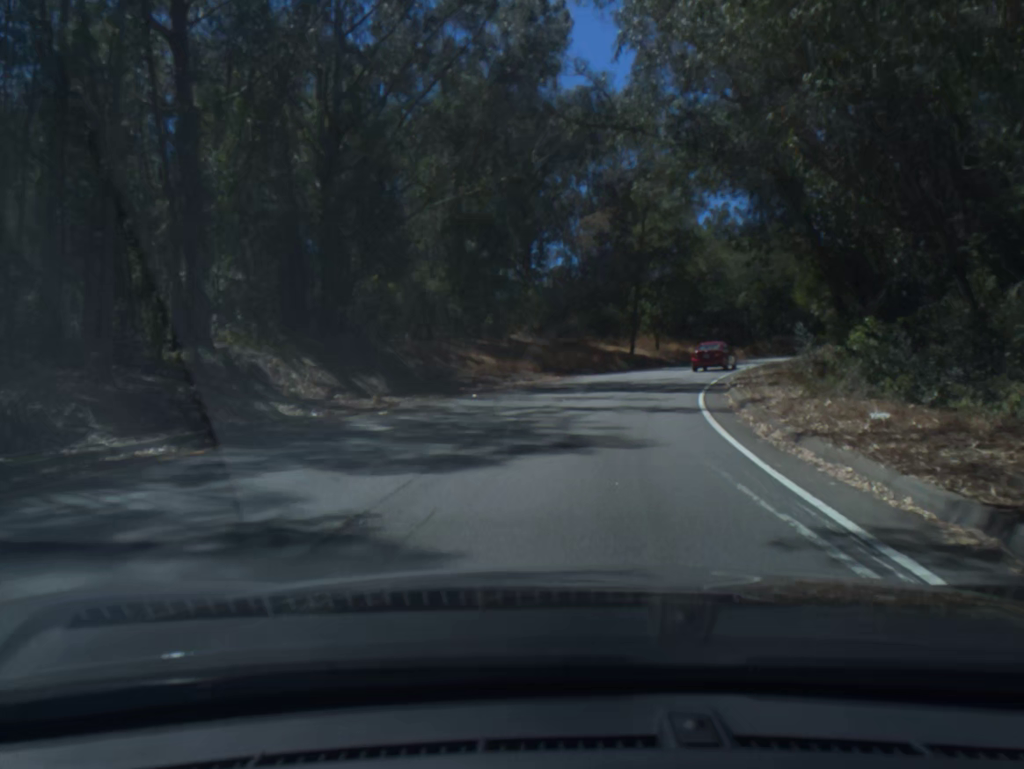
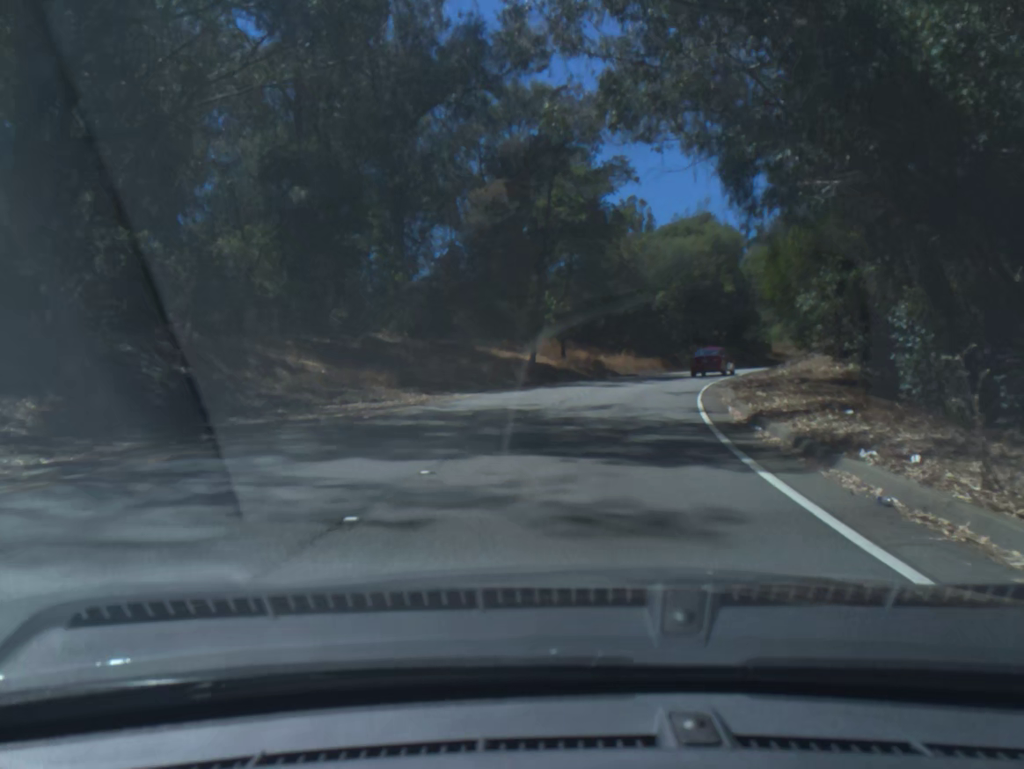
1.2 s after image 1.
(+1.0, +14.6) m; +8°
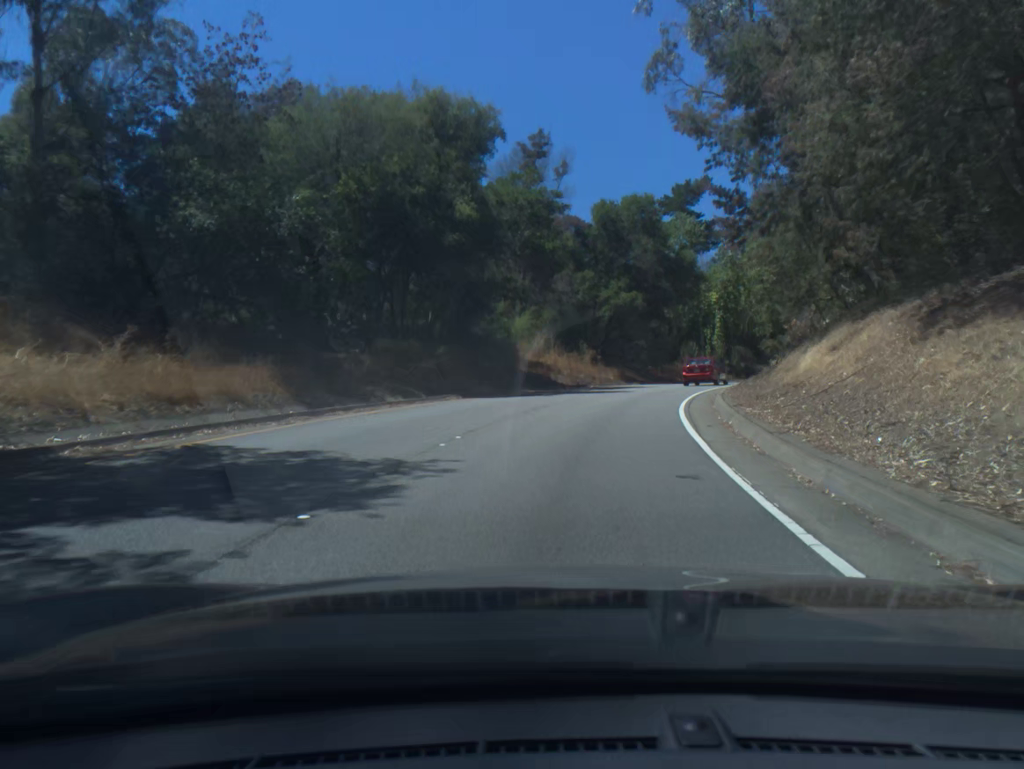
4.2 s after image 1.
(+7.5, +39.2) m; +21°
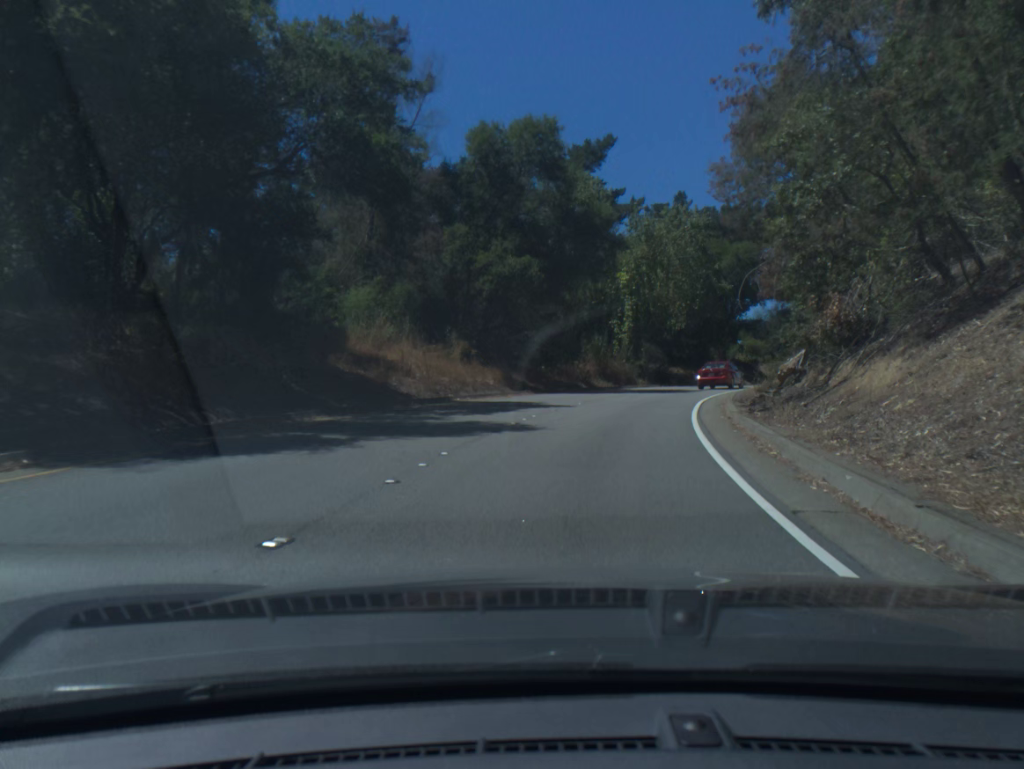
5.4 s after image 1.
(+1.3, +17.4) m; +9°
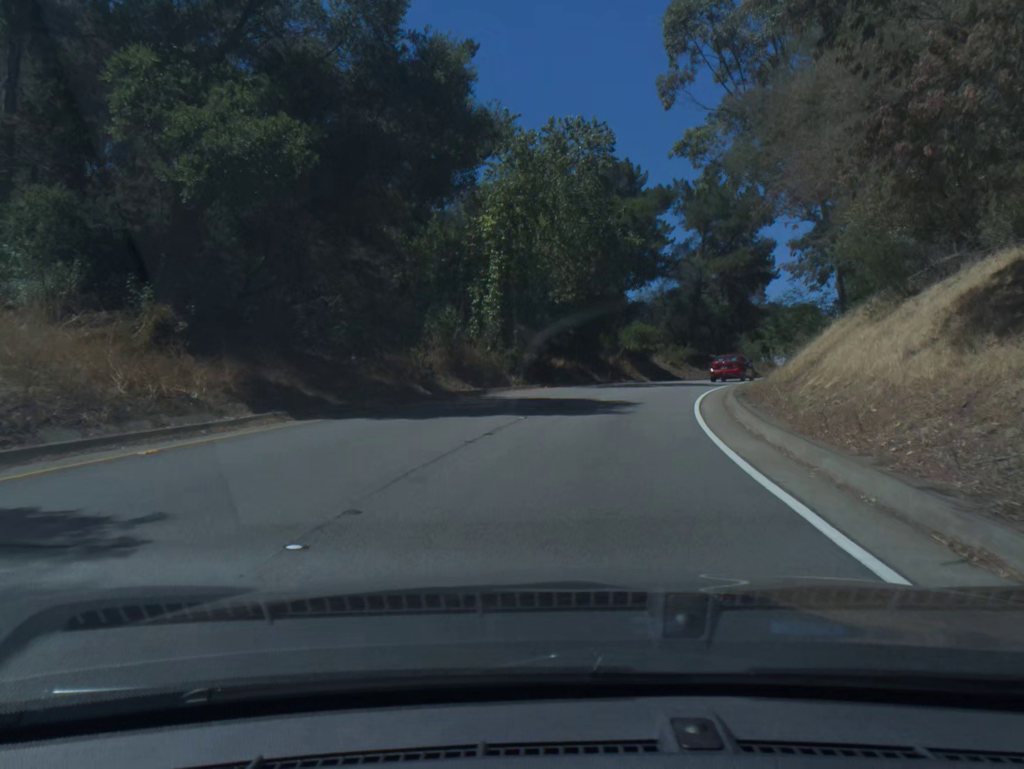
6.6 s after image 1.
(+1.6, +18.2) m; +10°
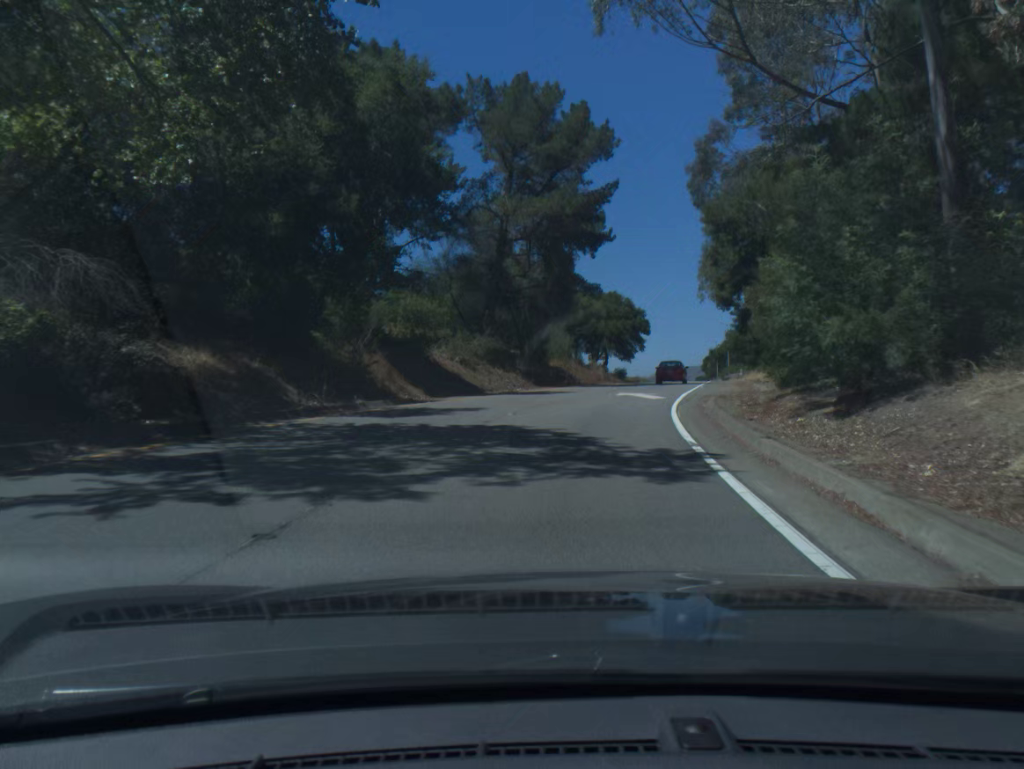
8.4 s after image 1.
(+3.7, +27.0) m; +15°
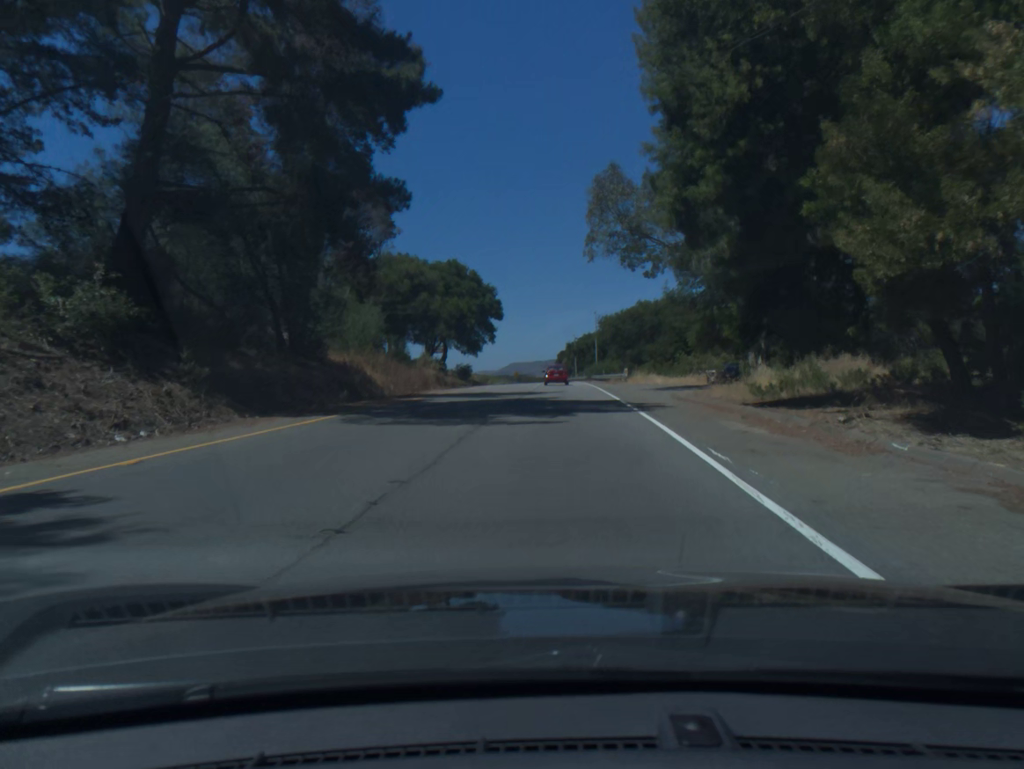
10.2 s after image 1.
(+3.1, +28.0) m; +11°
